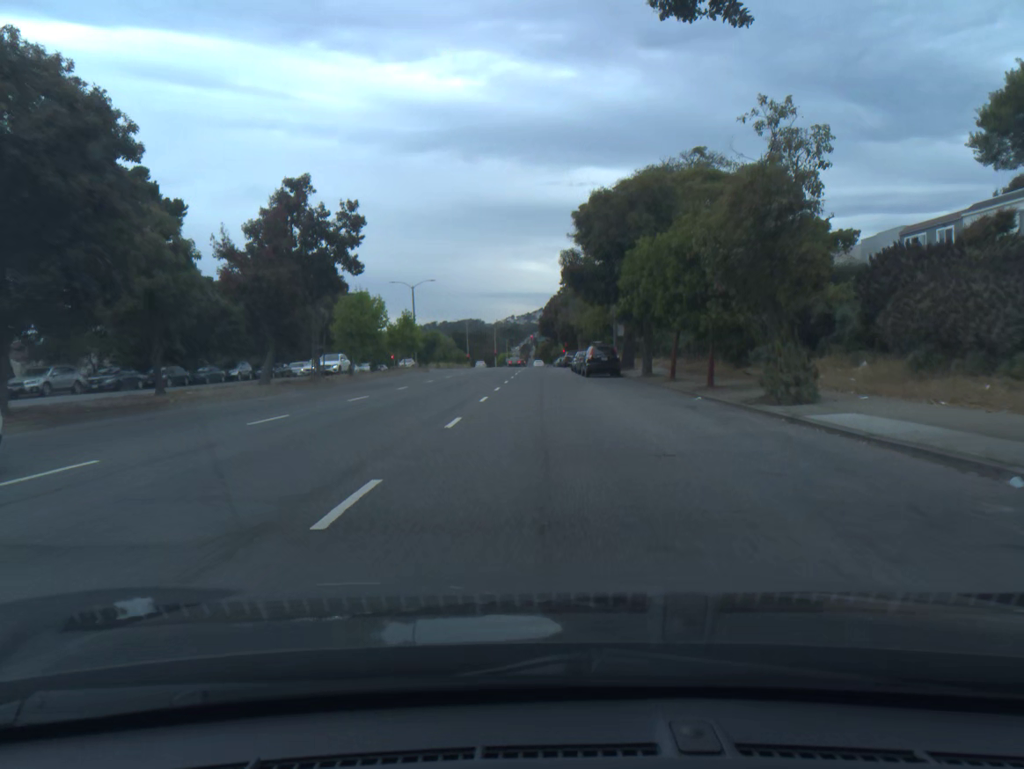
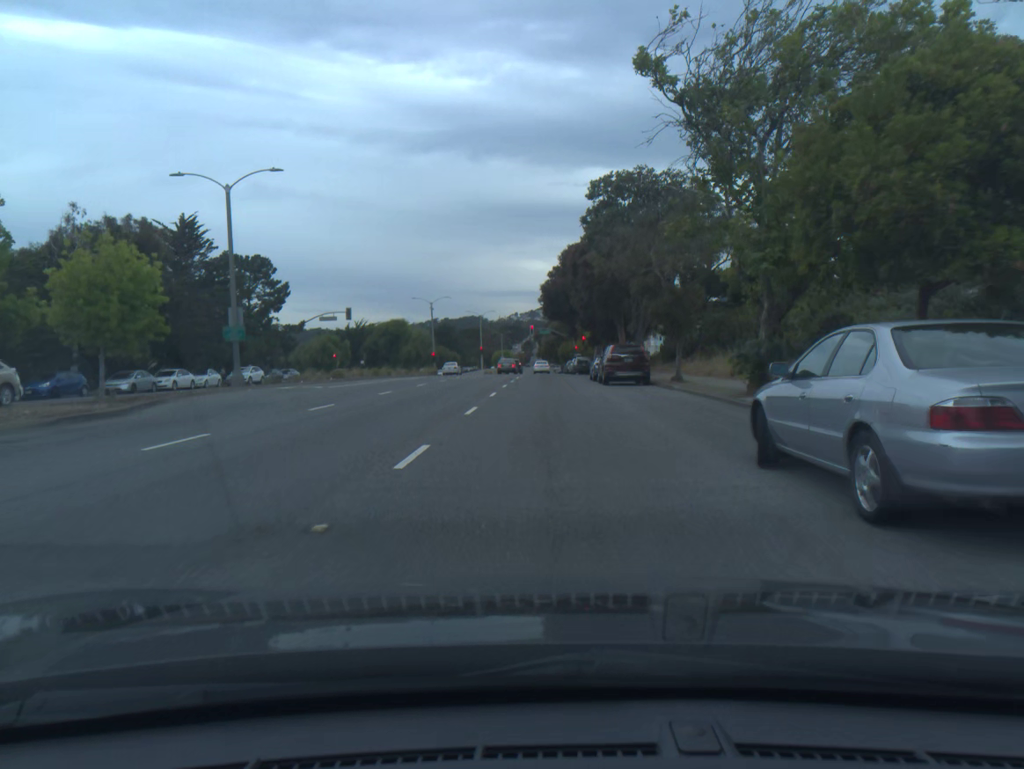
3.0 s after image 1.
(-0.1, +48.1) m; 0°
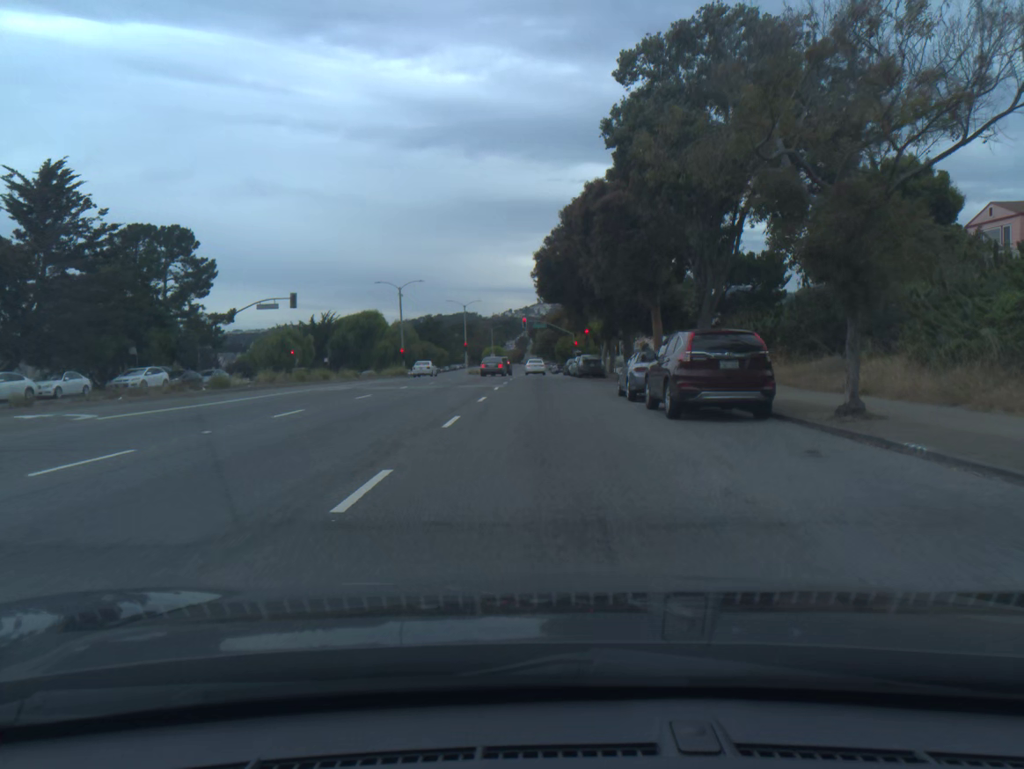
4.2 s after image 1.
(0.0, +16.8) m; 0°
